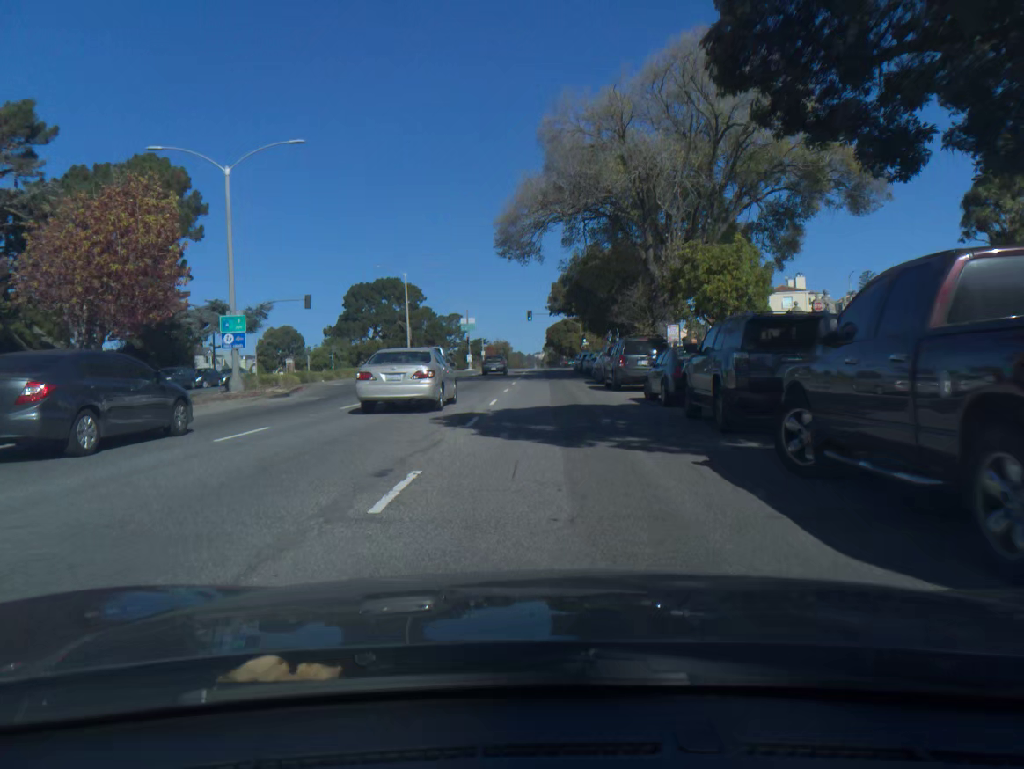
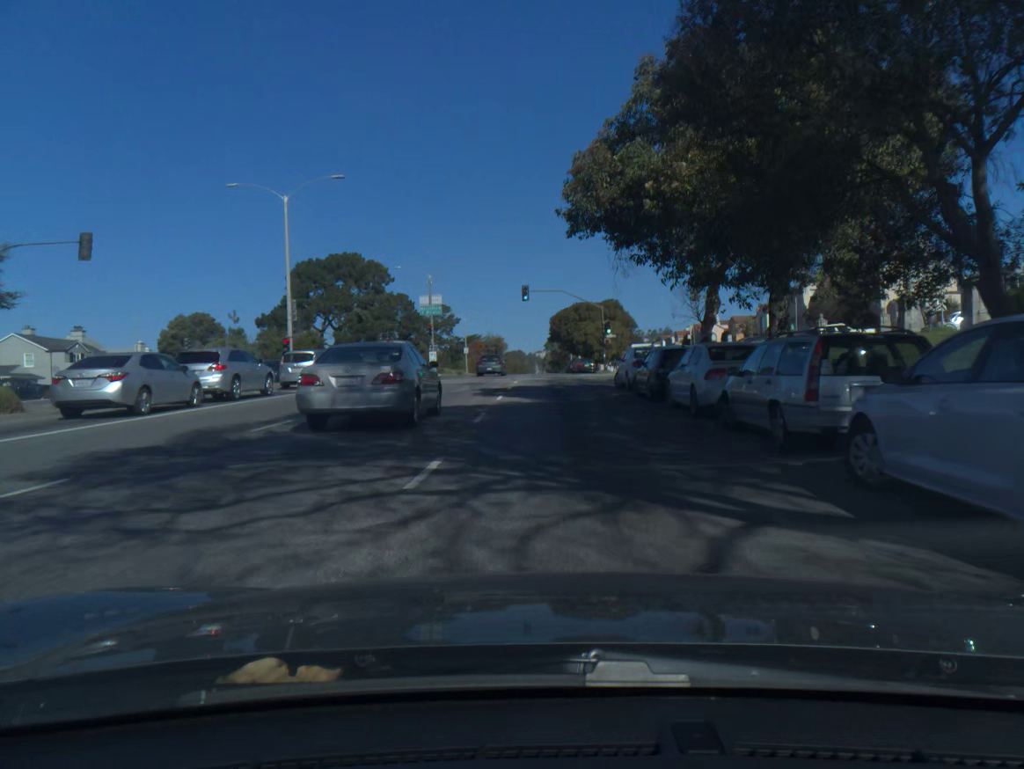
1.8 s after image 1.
(-0.1, +34.8) m; 0°
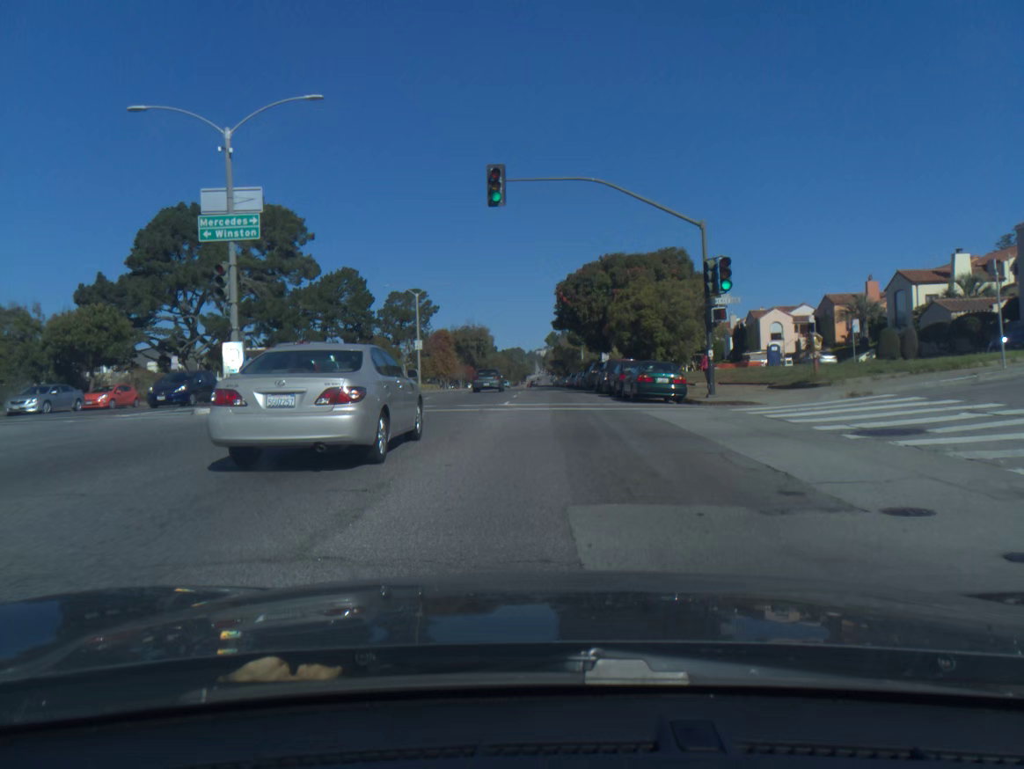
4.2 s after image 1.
(+0.1, +42.6) m; 0°
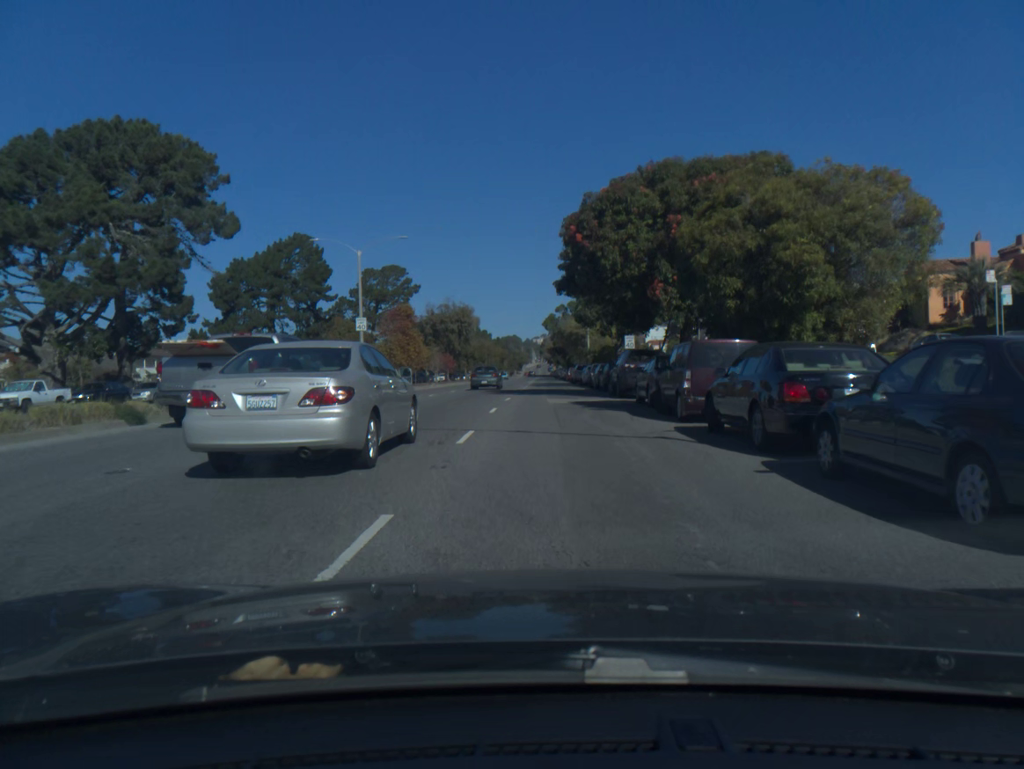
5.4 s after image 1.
(0.0, +20.1) m; 0°
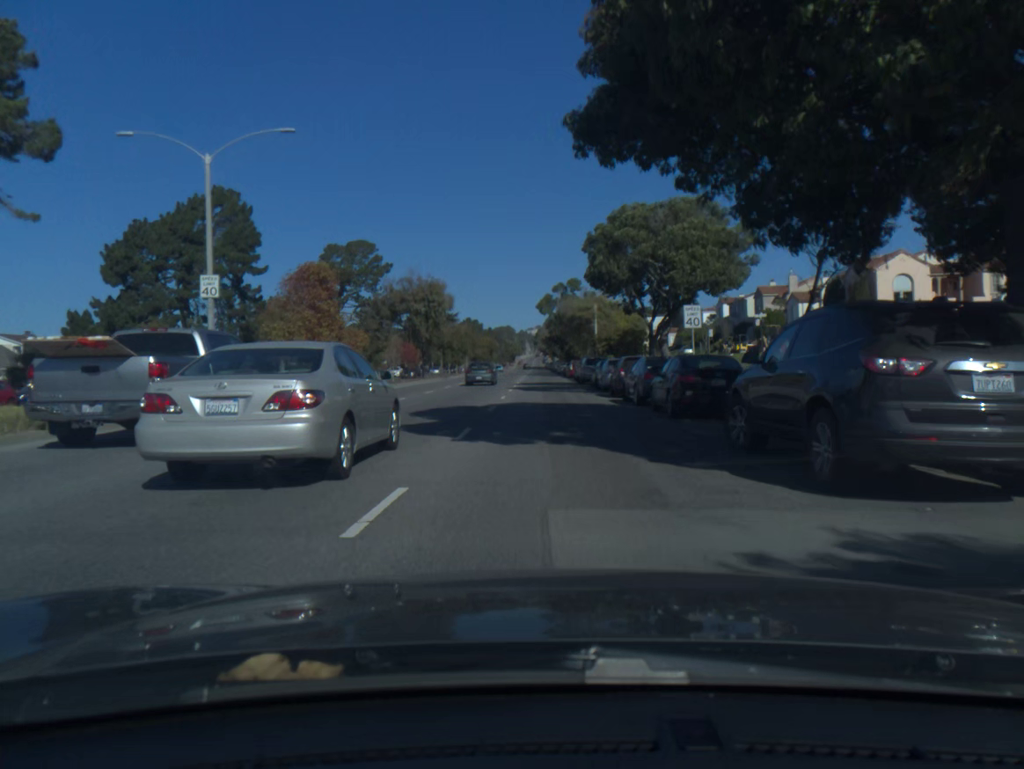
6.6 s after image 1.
(+0.1, +20.7) m; 0°
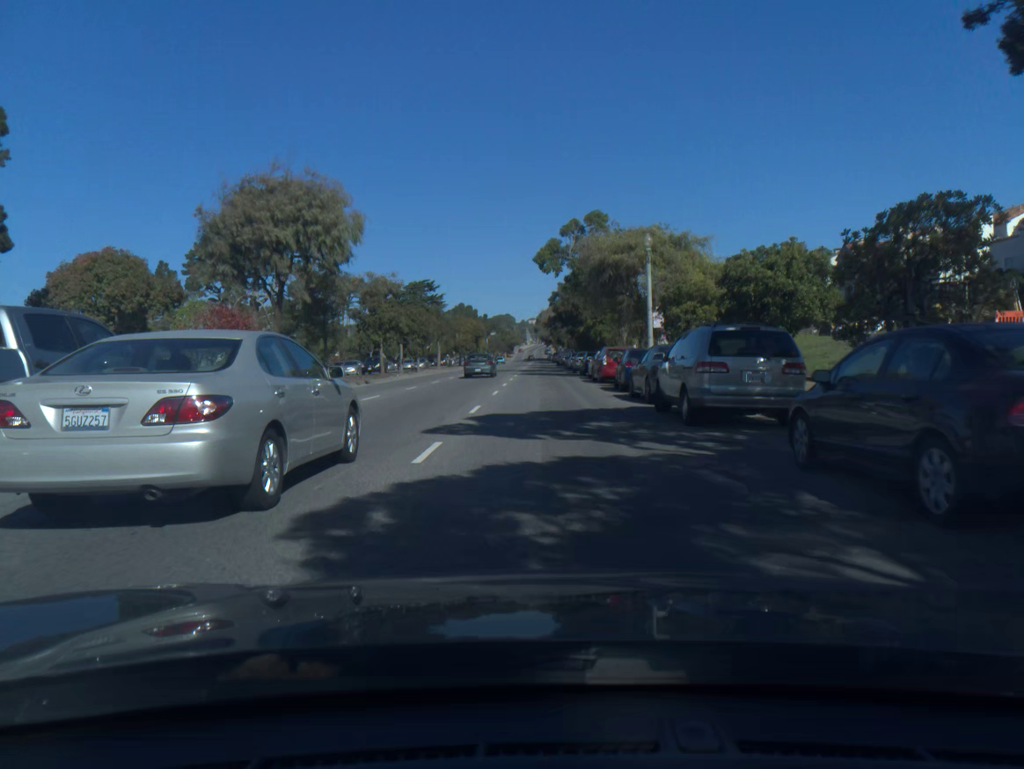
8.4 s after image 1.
(0.0, +33.1) m; 0°
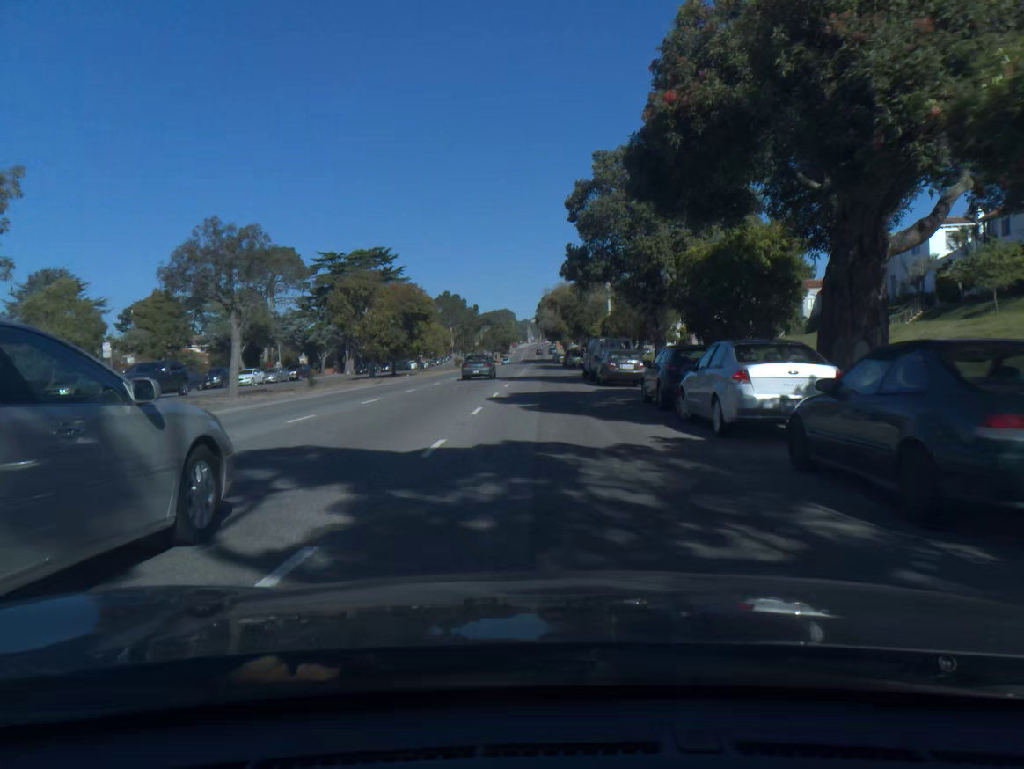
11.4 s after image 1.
(-0.1, +57.6) m; 0°
